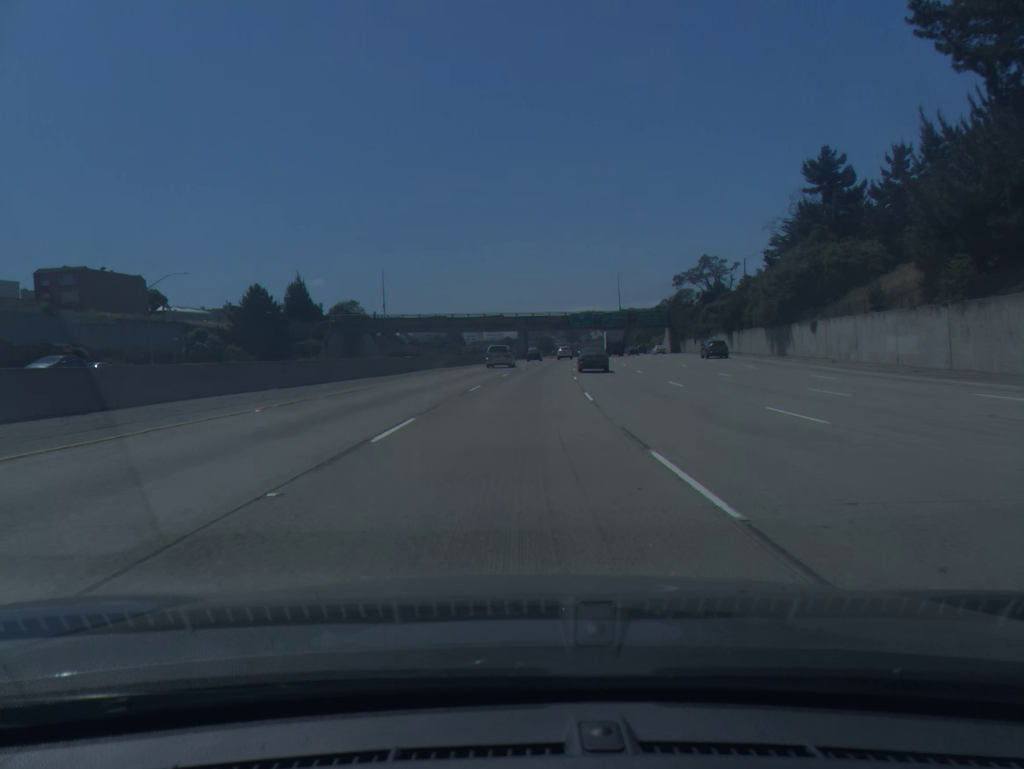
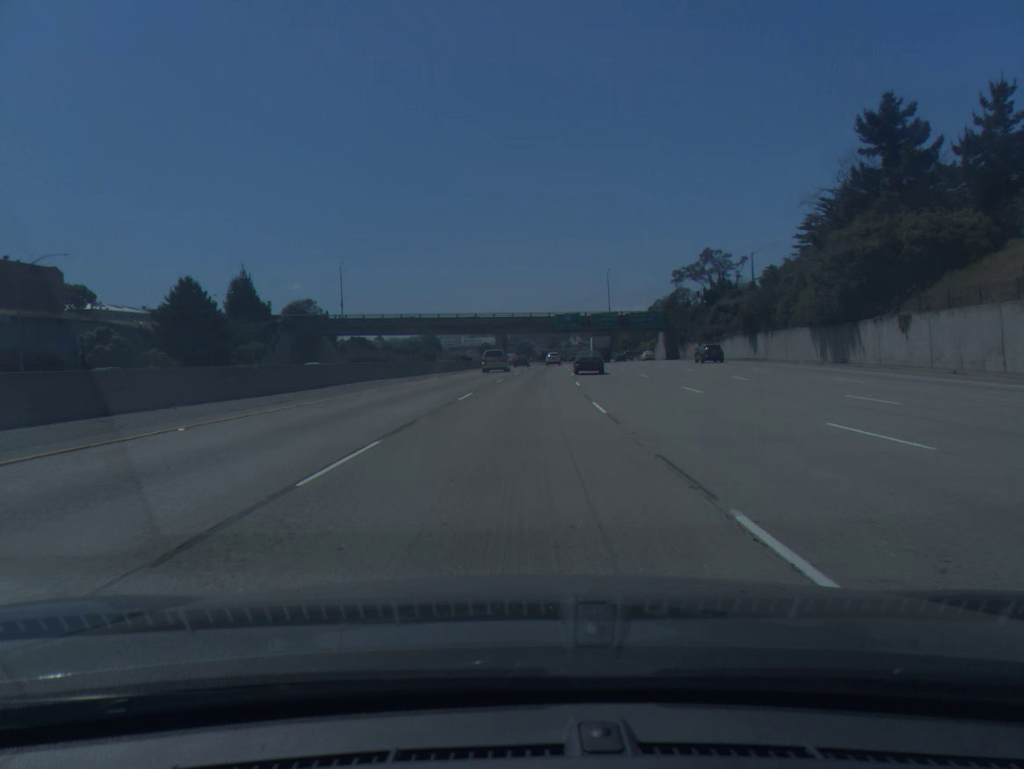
(+0.2, +18.2) m; +1°
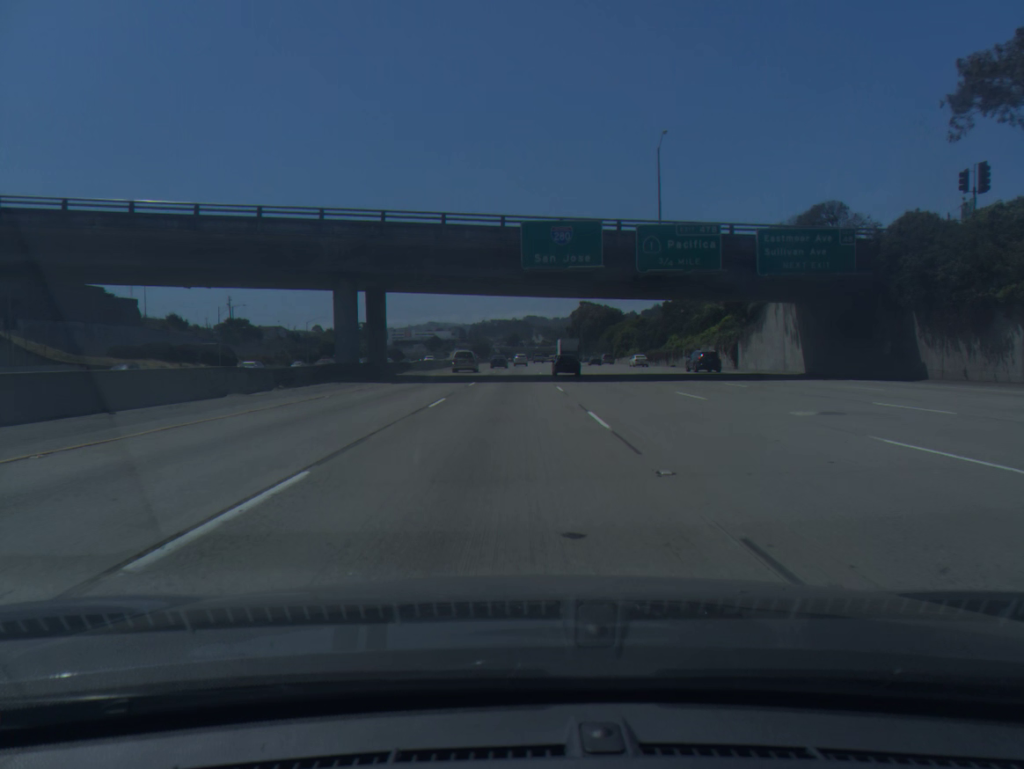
(+4.2, +91.0) m; +3°
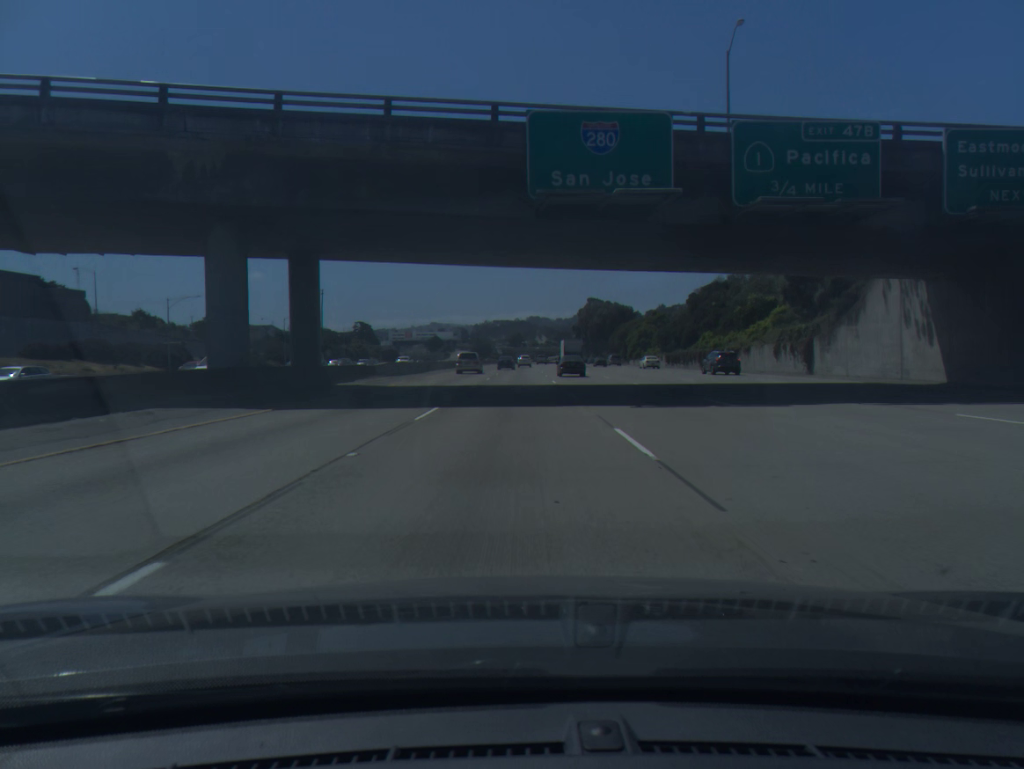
(0.0, +18.3) m; 0°
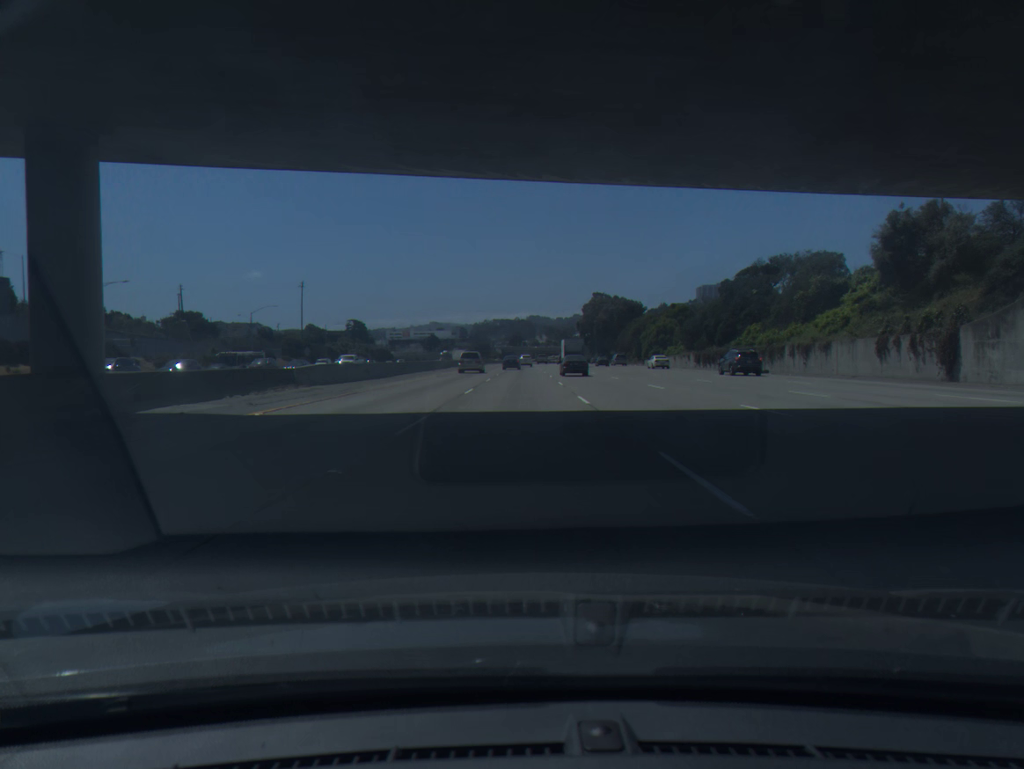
(0.0, +18.3) m; 0°
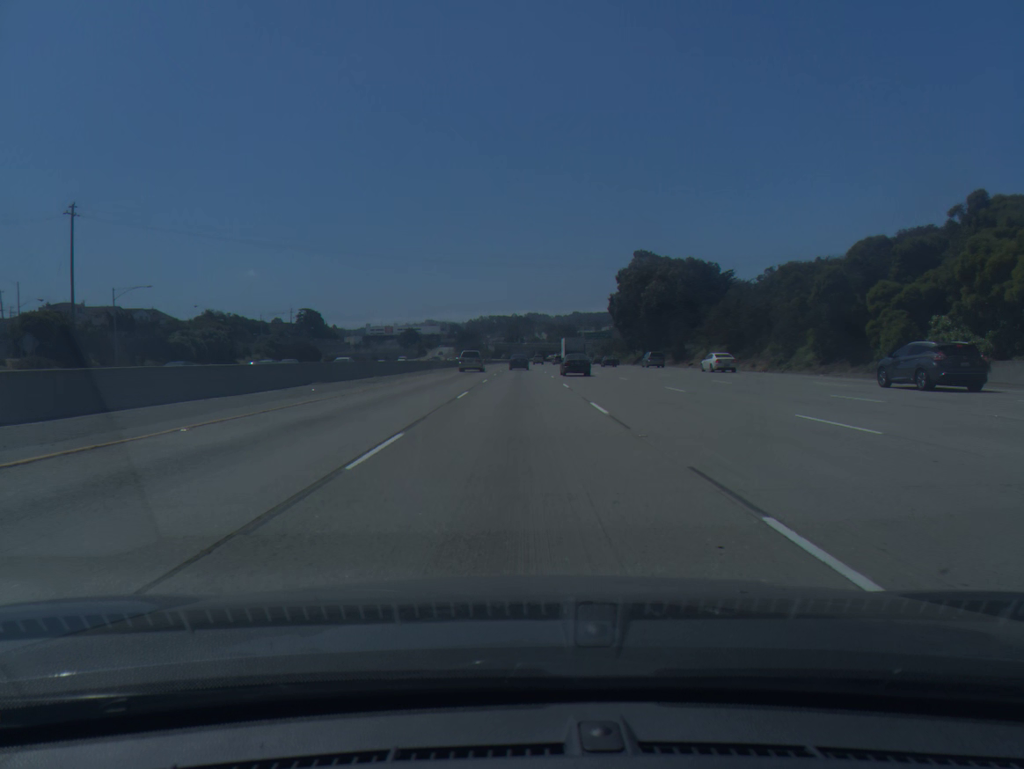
(+0.5, +91.4) m; 0°
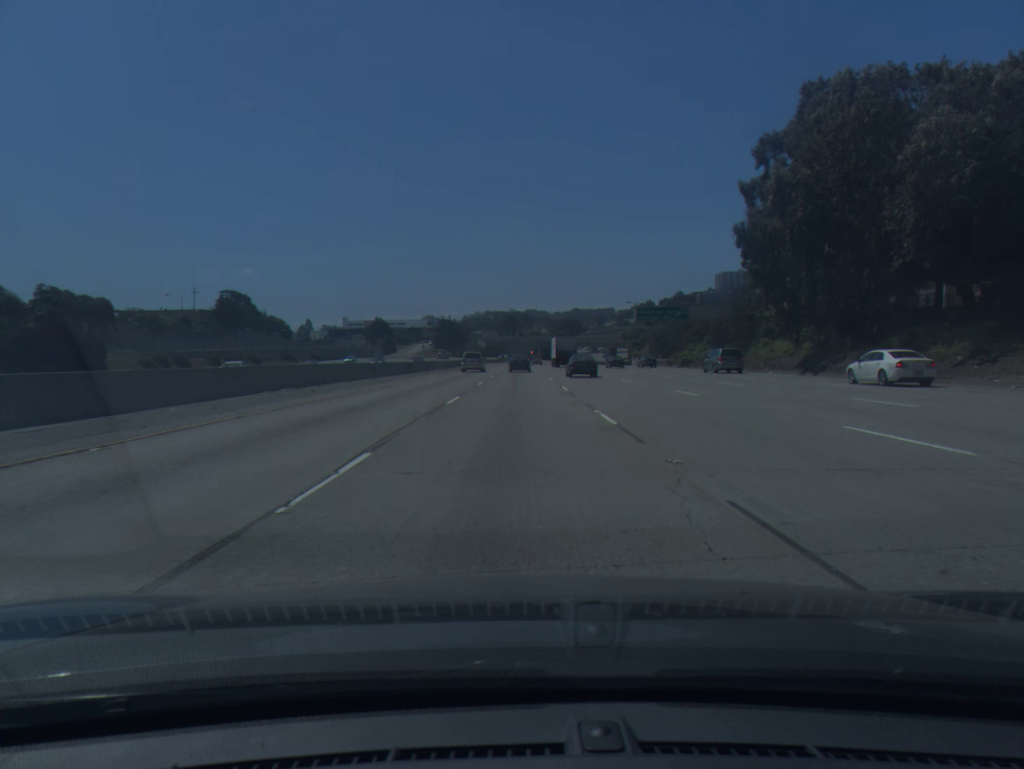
(+0.5, +90.3) m; 0°
